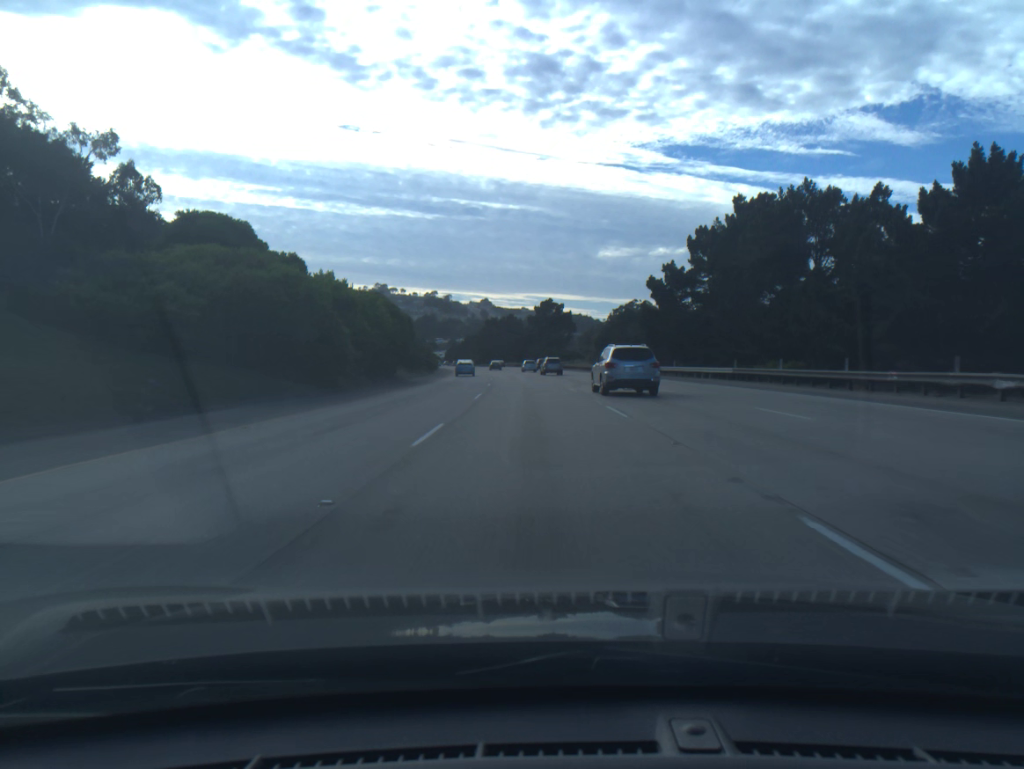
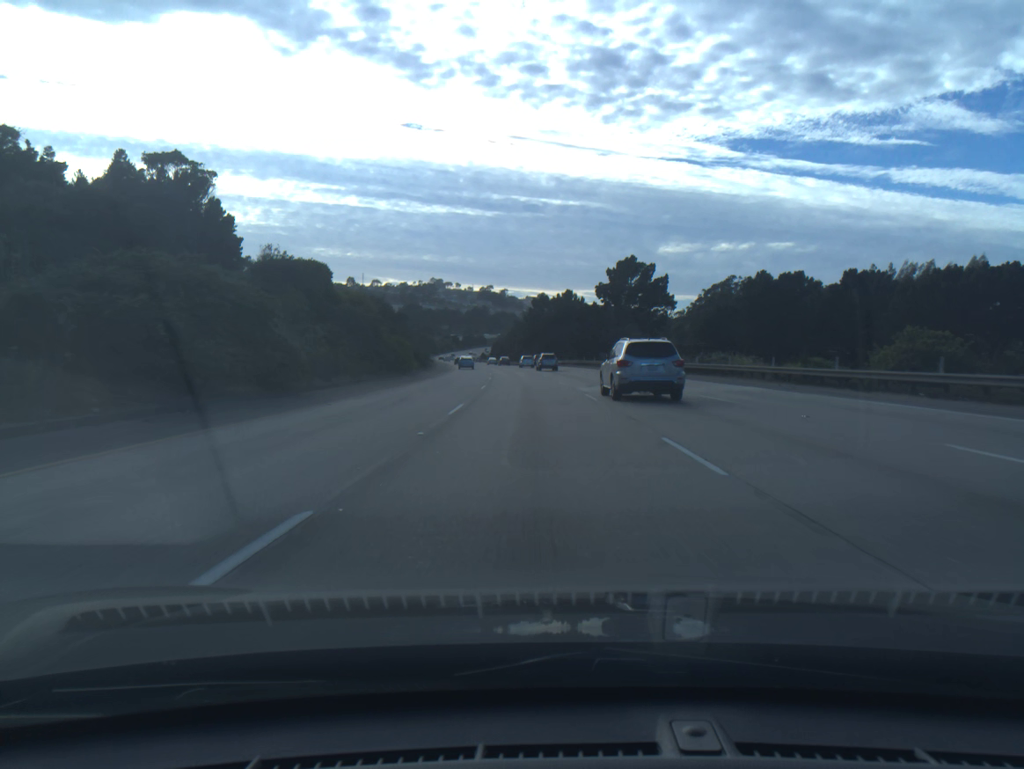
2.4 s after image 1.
(-2.4, +66.9) m; -4°
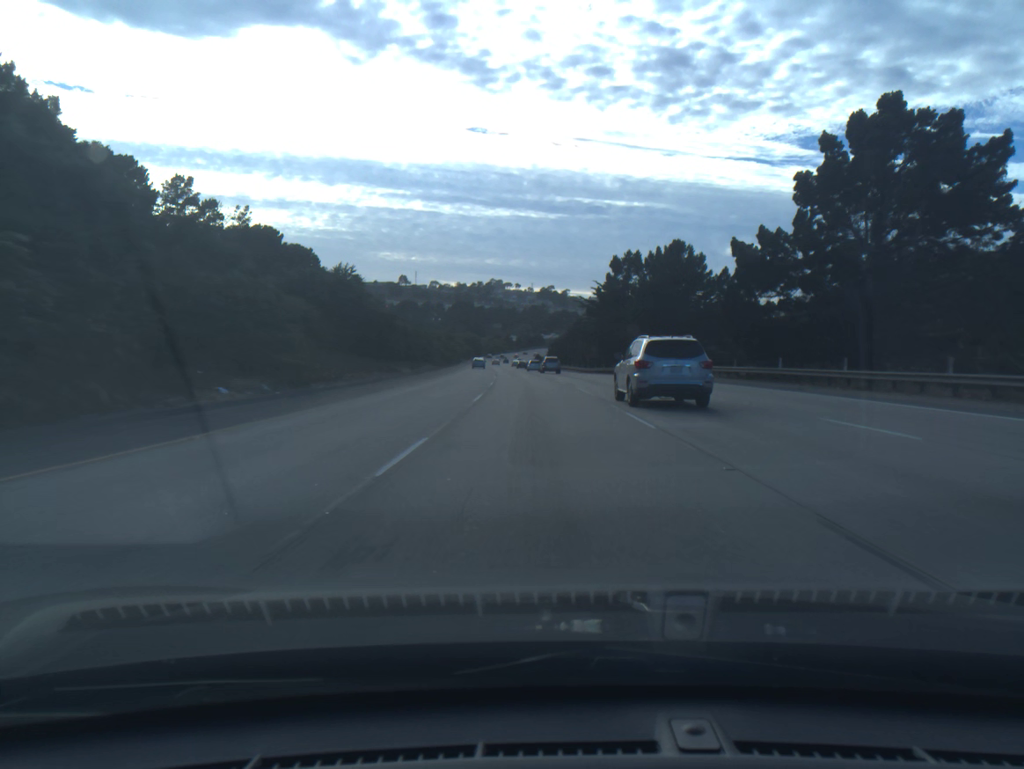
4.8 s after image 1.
(-2.6, +67.5) m; -4°
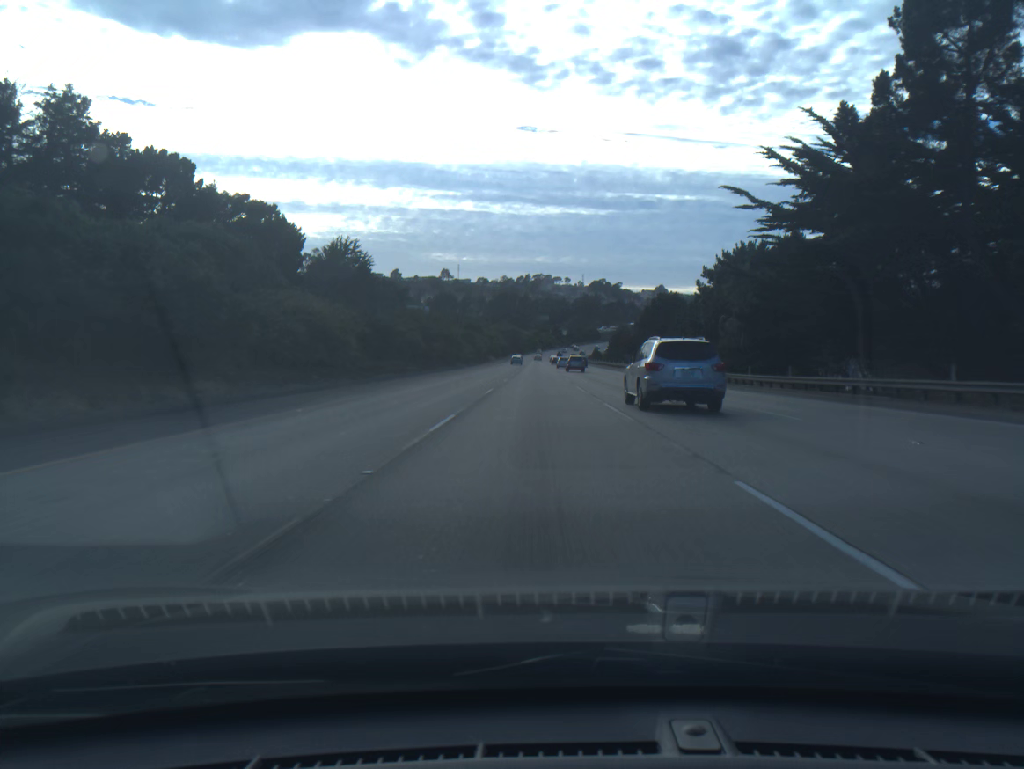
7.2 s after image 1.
(-2.2, +67.8) m; -4°
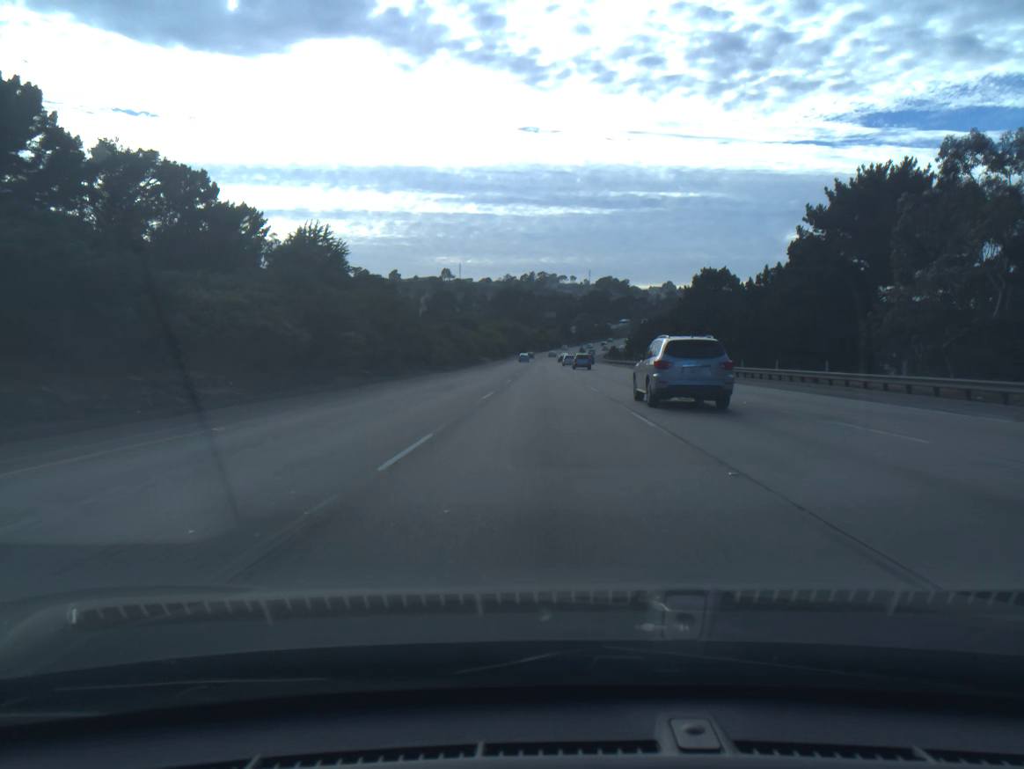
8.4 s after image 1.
(-0.3, +34.0) m; -1°
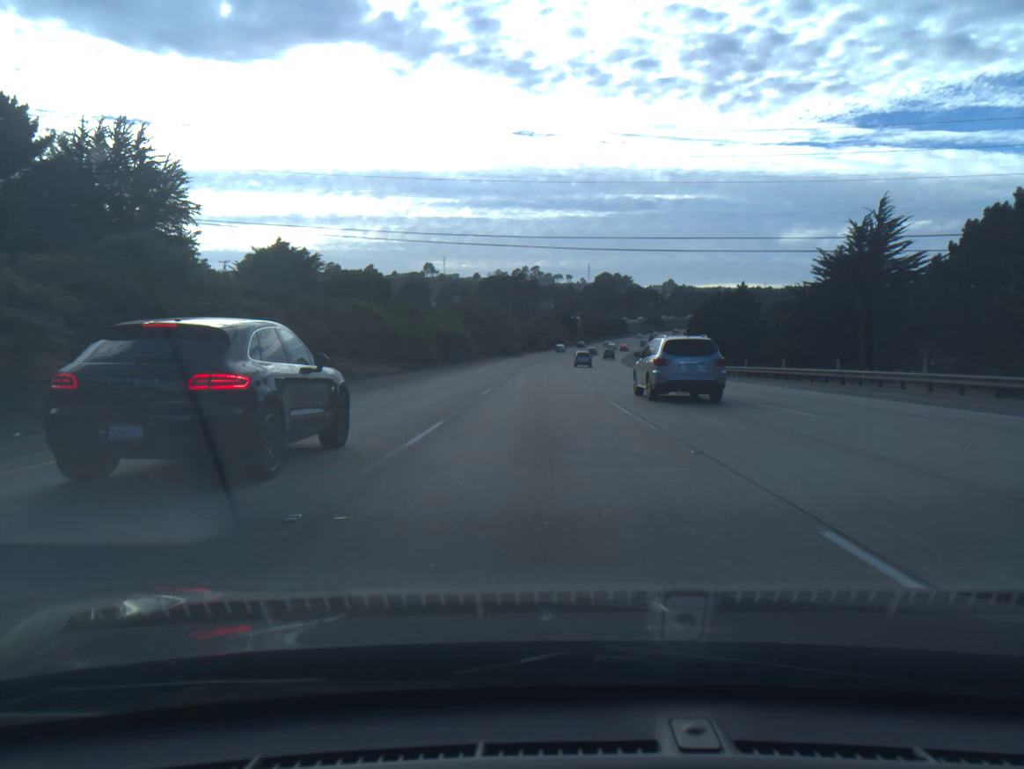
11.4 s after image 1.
(+0.2, +85.3) m; 0°
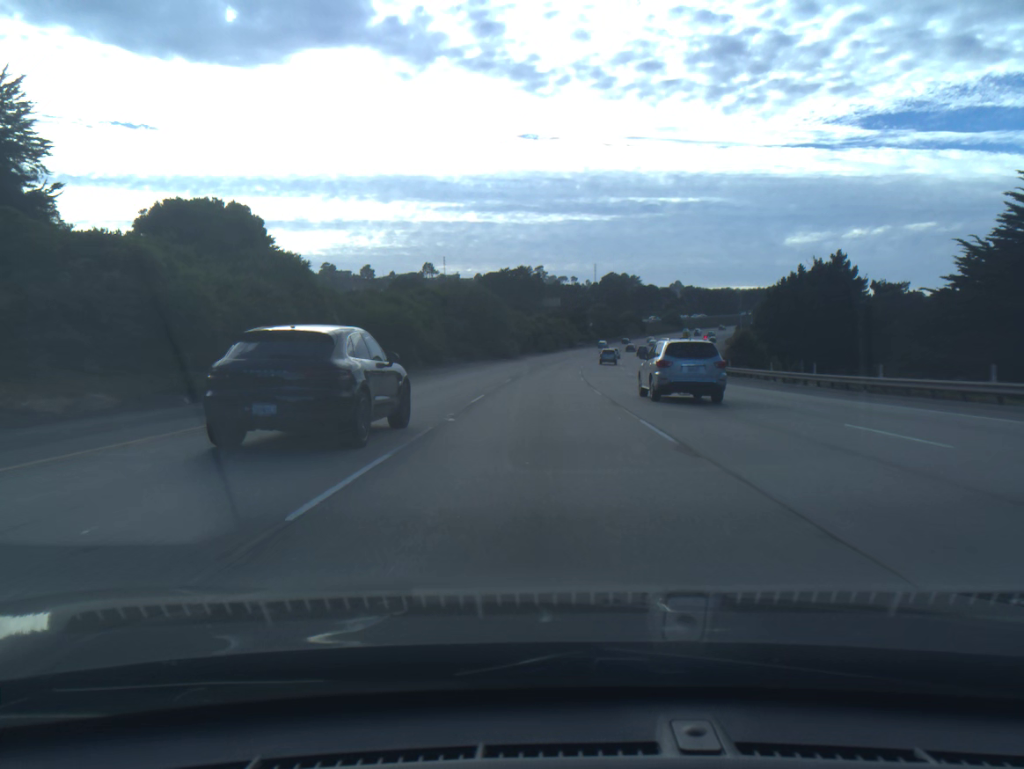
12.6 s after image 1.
(-0.1, +34.1) m; 0°
